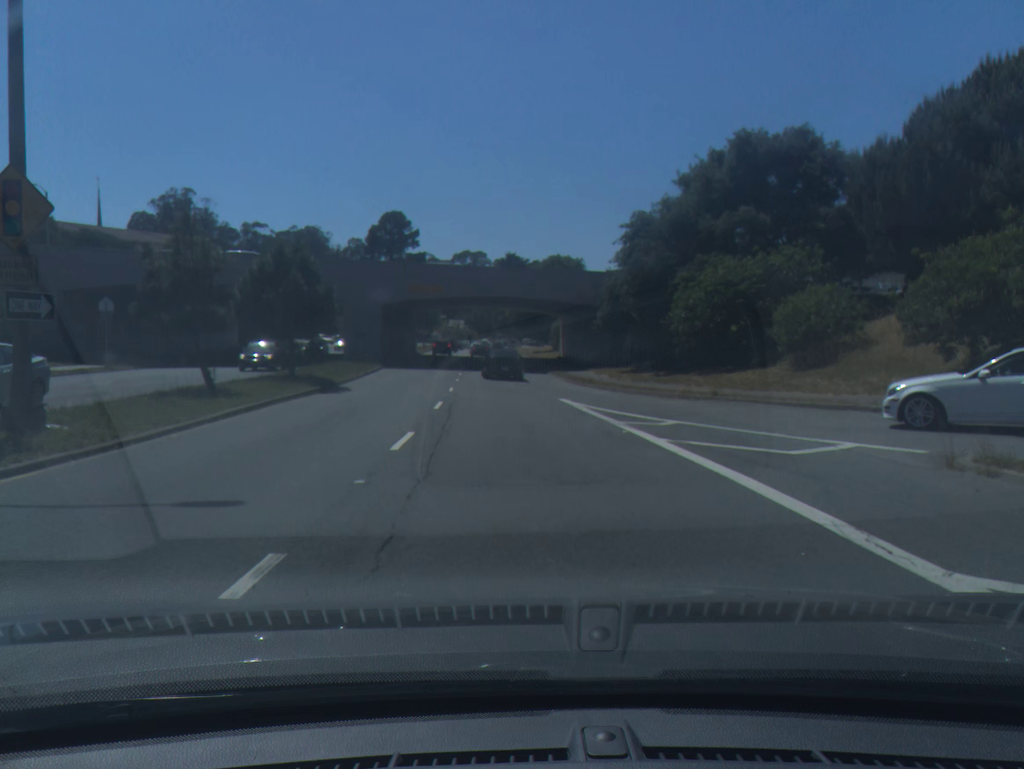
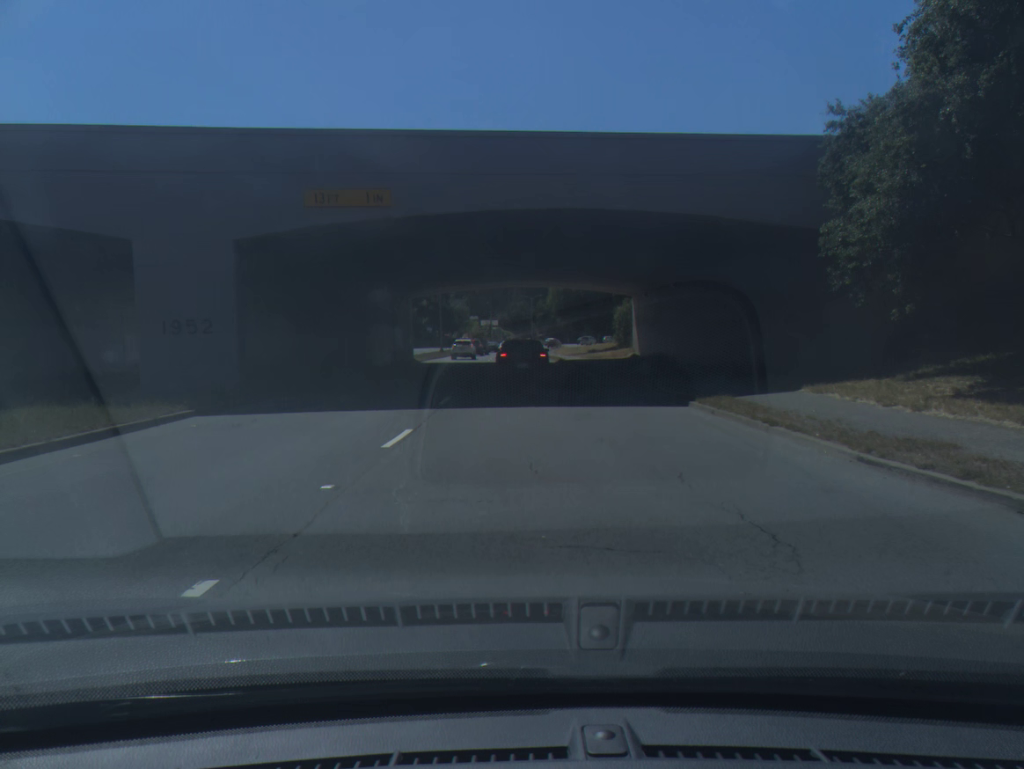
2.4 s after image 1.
(-0.9, +32.1) m; -3°
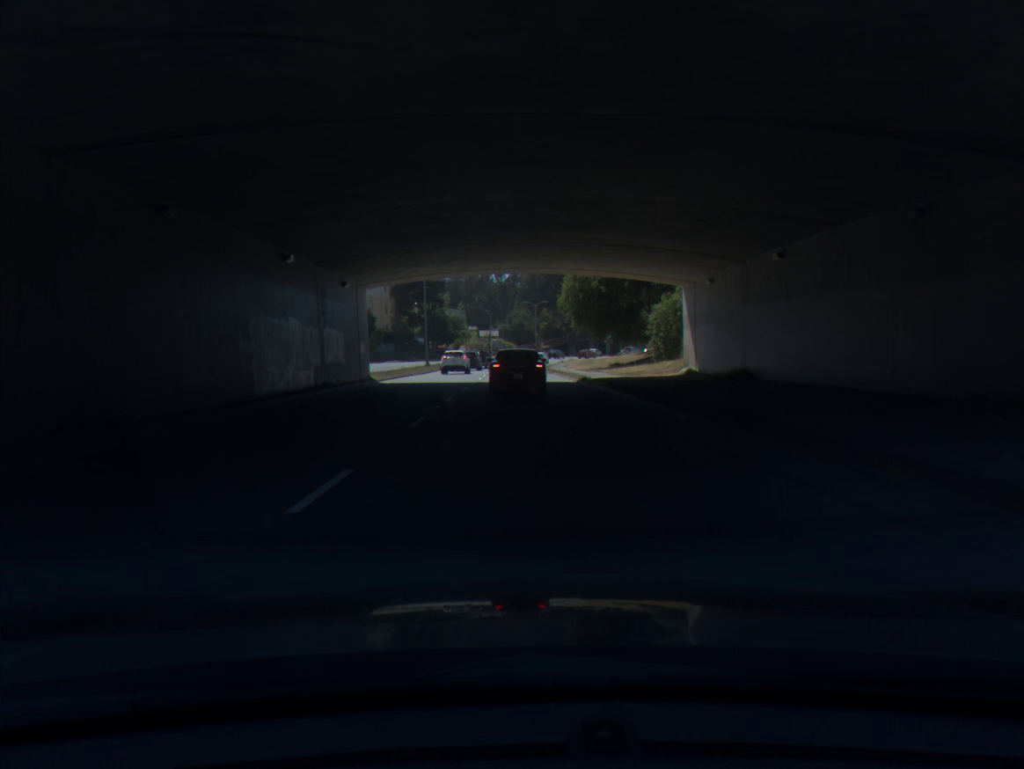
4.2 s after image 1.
(-0.1, +18.3) m; 0°
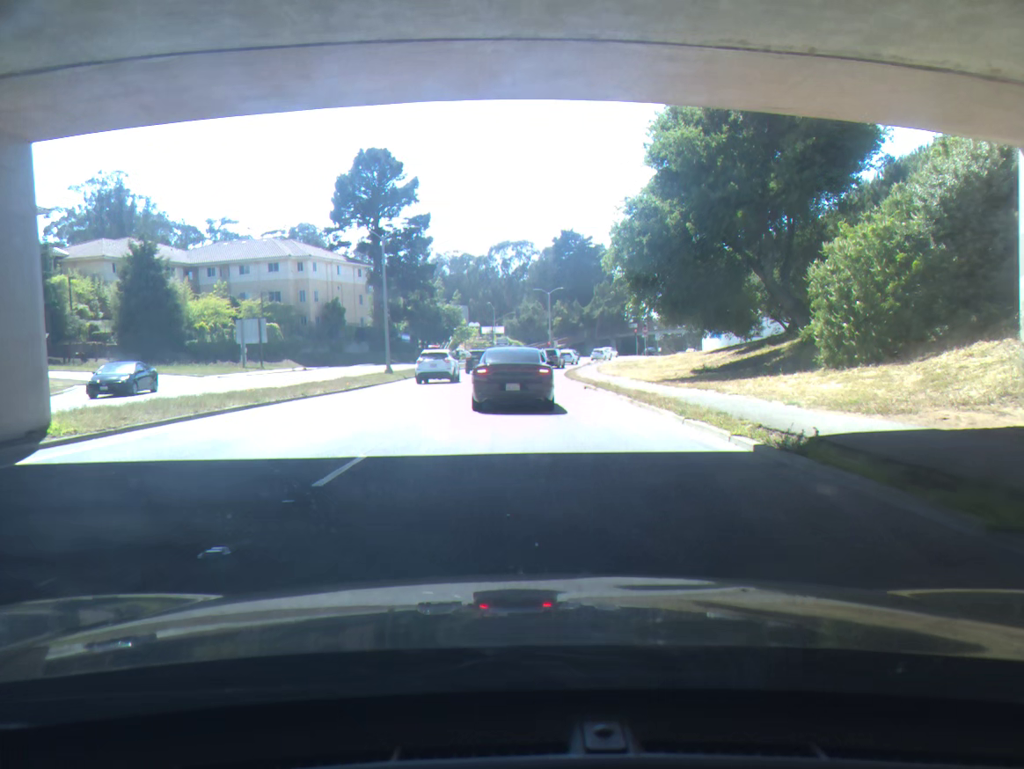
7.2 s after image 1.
(-0.1, +27.9) m; -1°
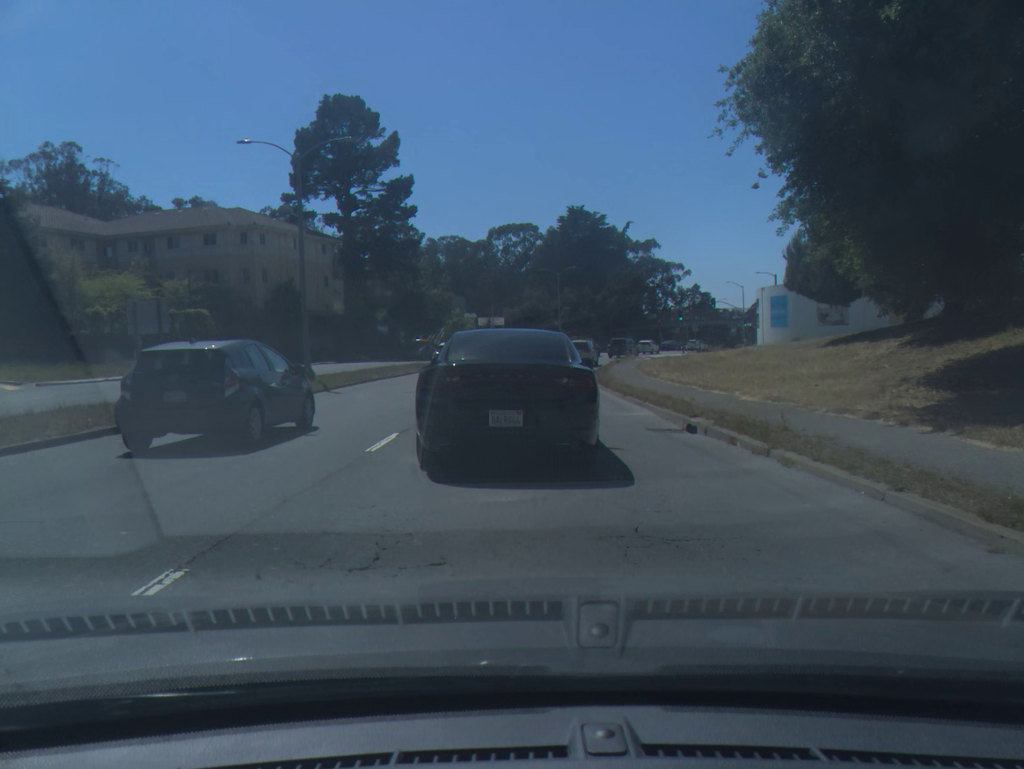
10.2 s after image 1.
(-0.2, +19.9) m; -1°
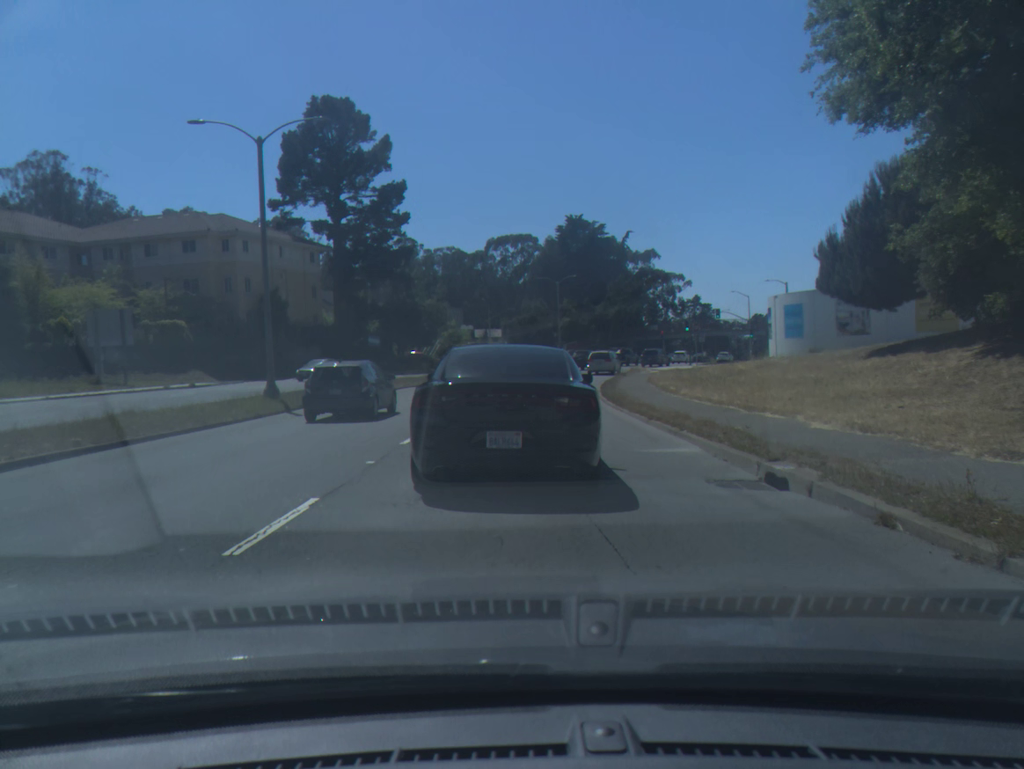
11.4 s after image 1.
(0.0, +4.4) m; +1°
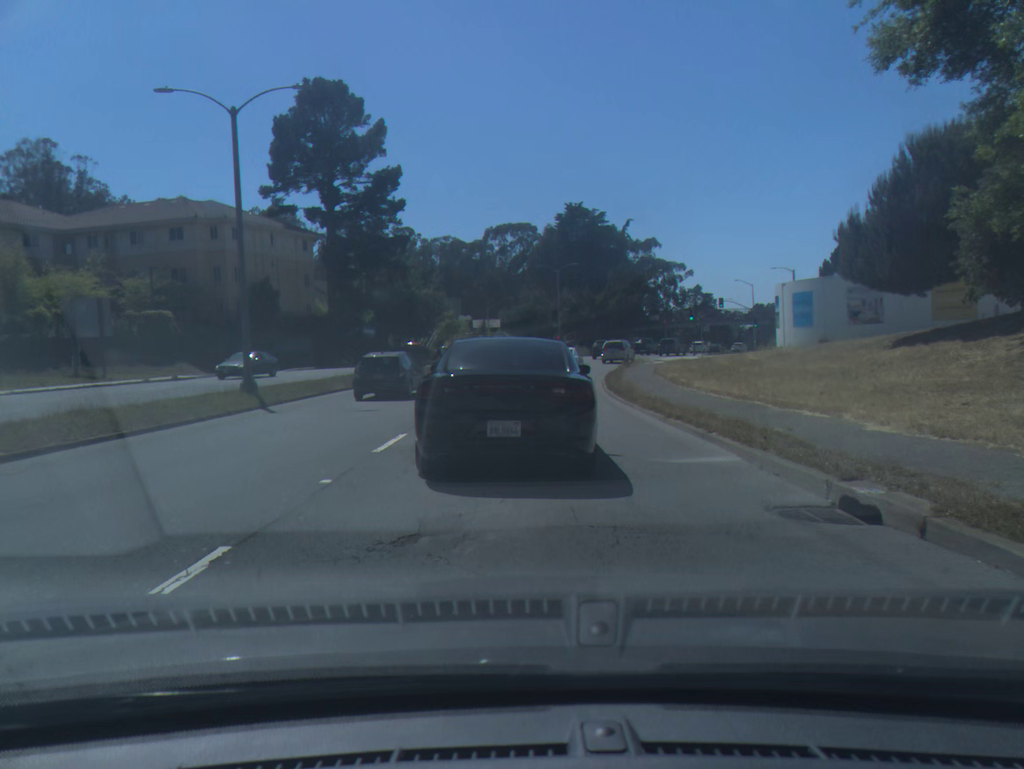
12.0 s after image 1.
(0.0, +2.2) m; +1°
